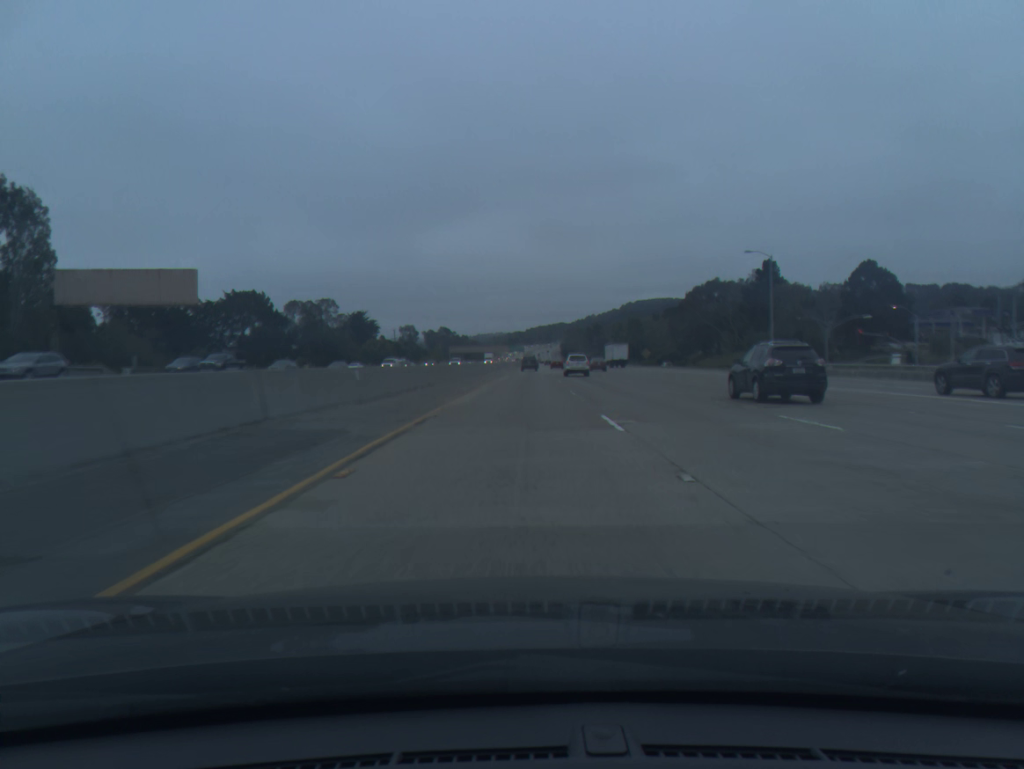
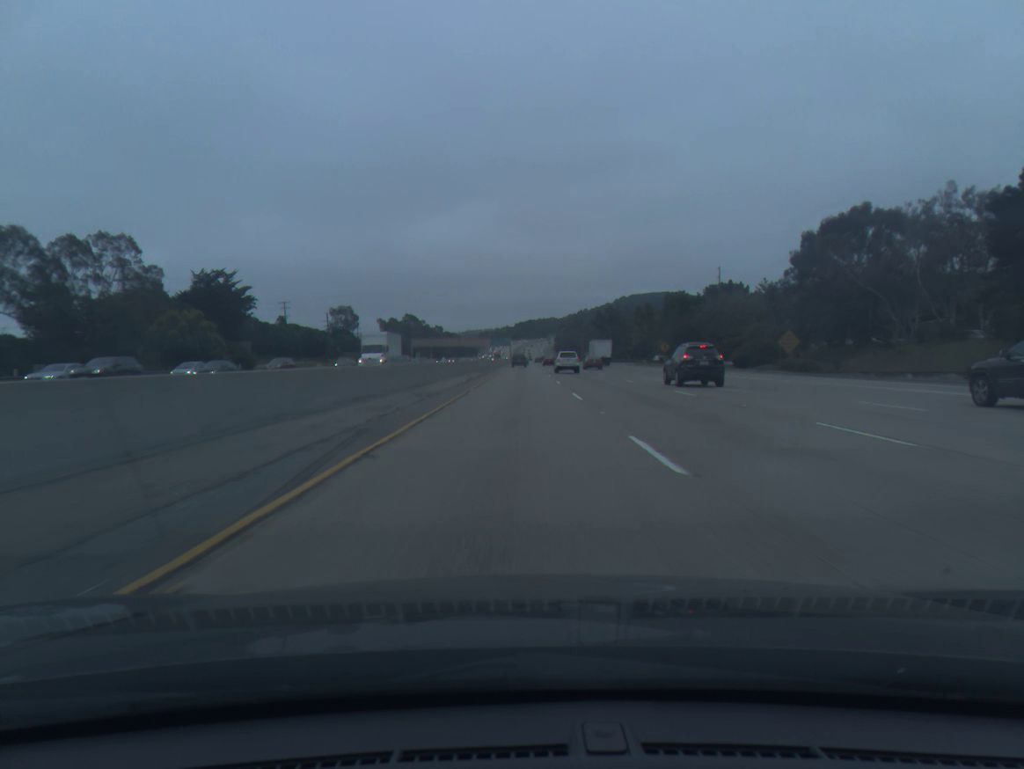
(+1.6, +92.2) m; +1°
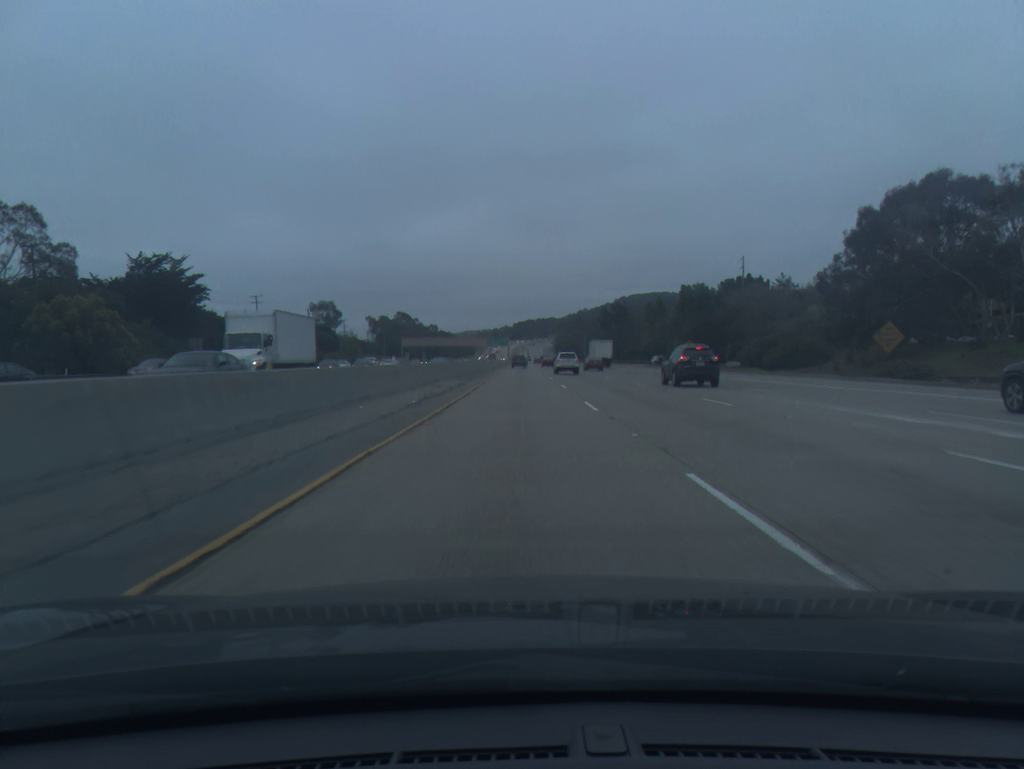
(0.0, +18.4) m; 0°
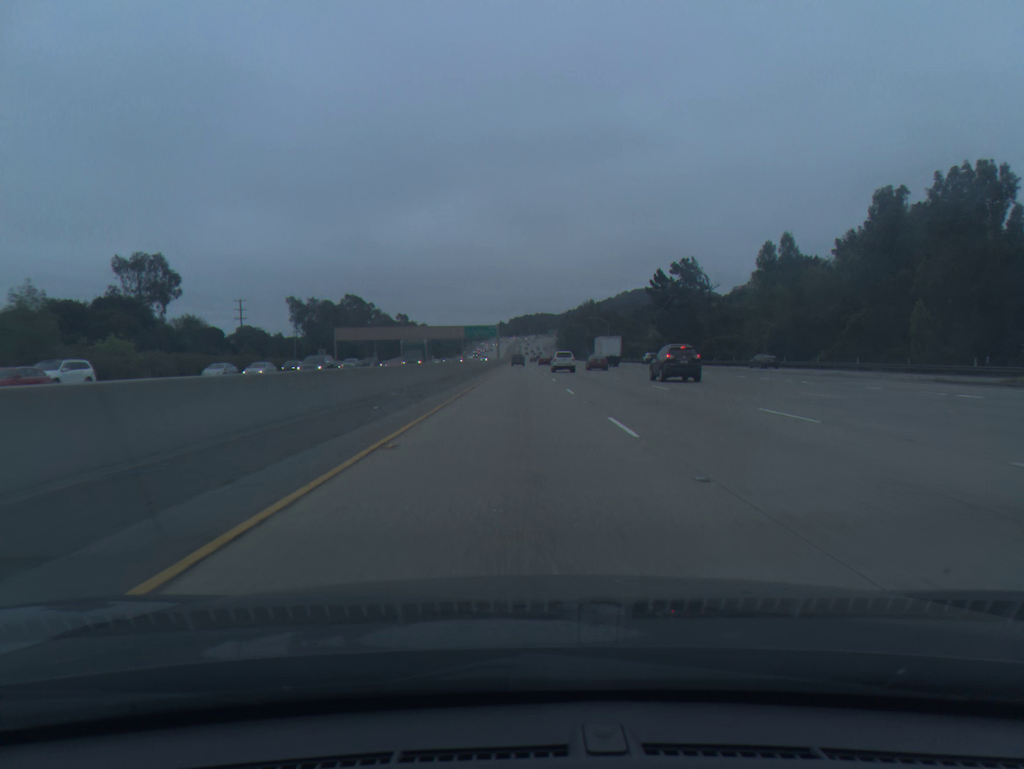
(+0.3, +92.0) m; 0°
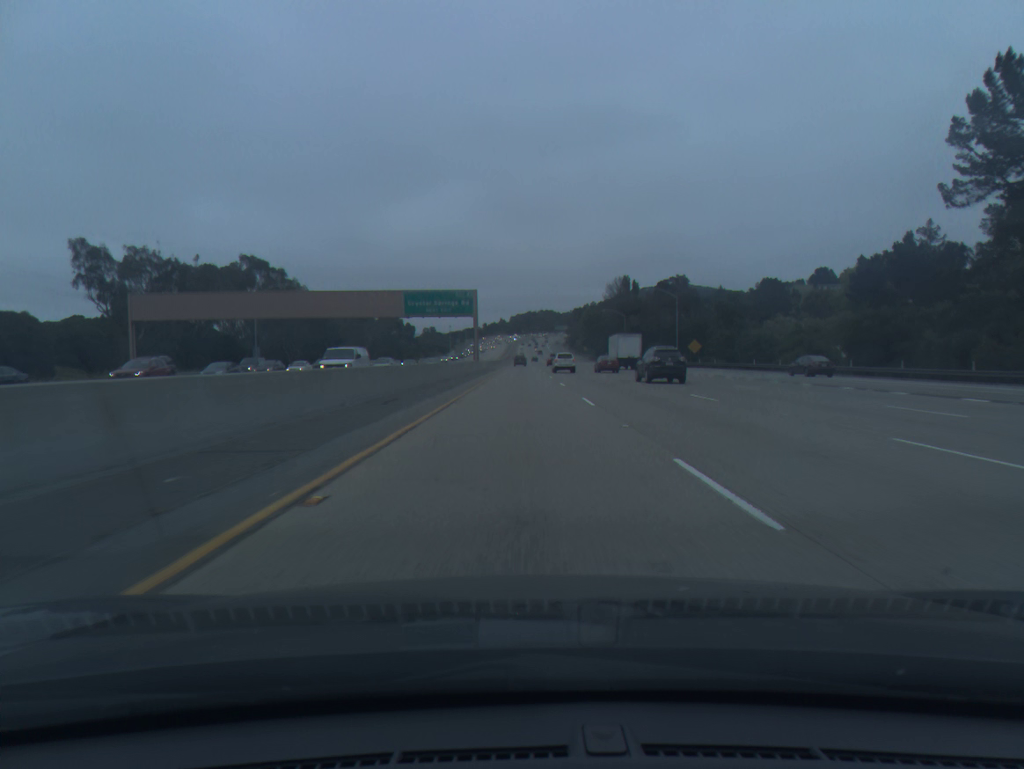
(-0.1, +91.9) m; 0°
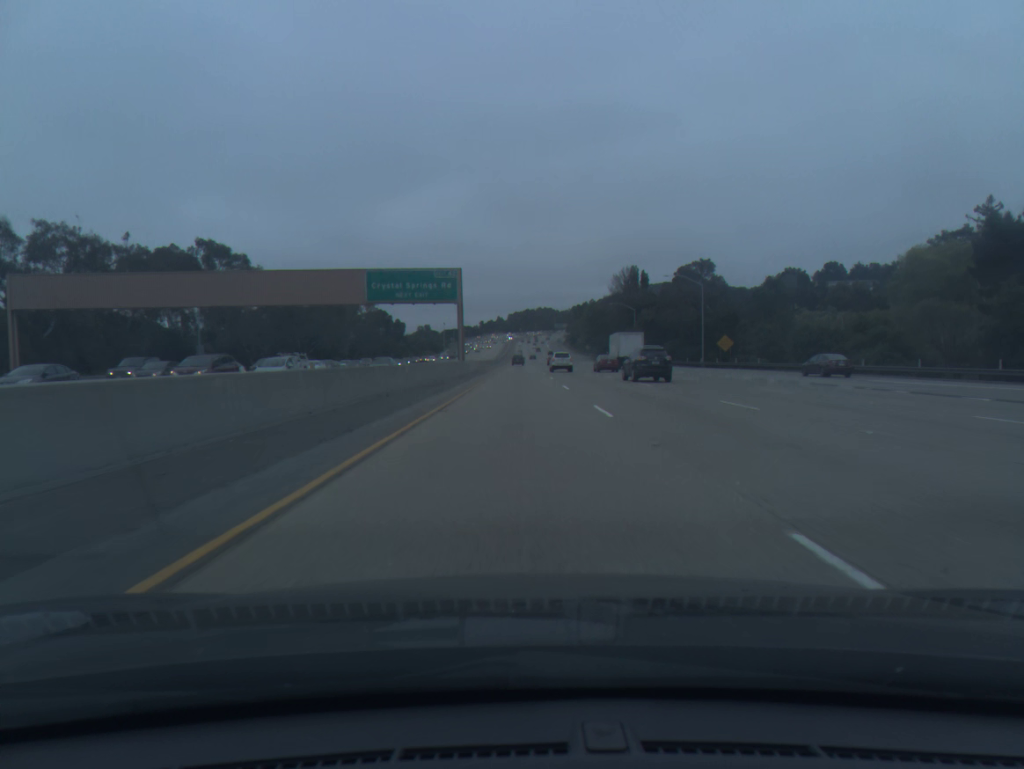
(0.0, +18.3) m; 0°
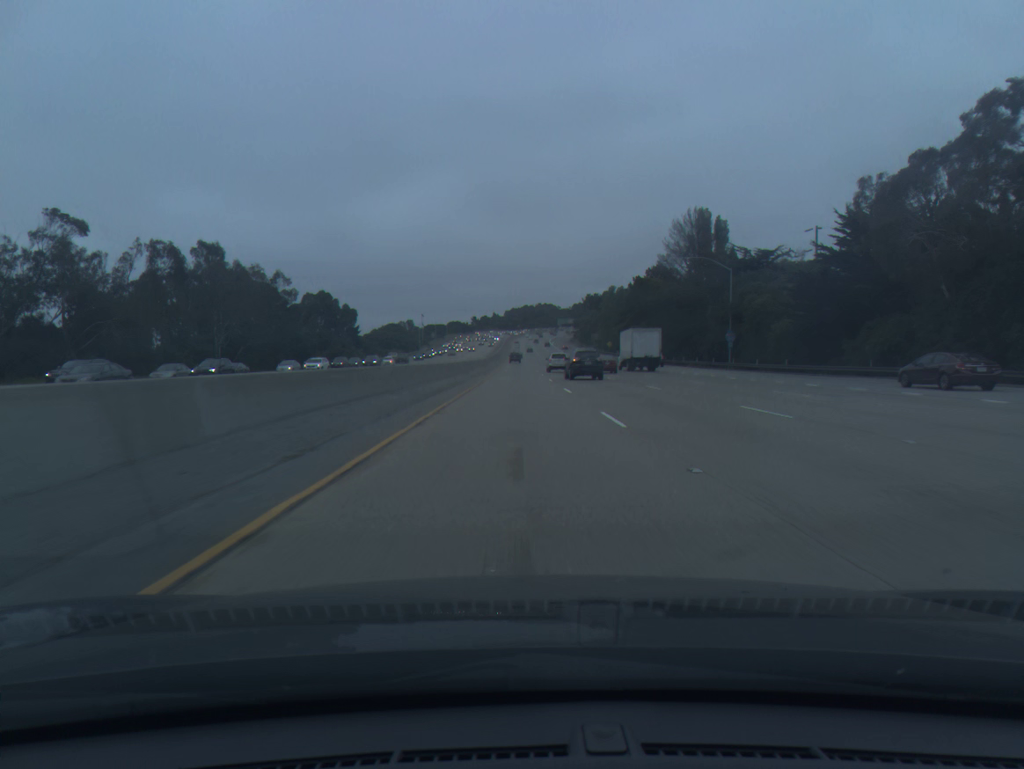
(-0.1, +73.3) m; 0°
